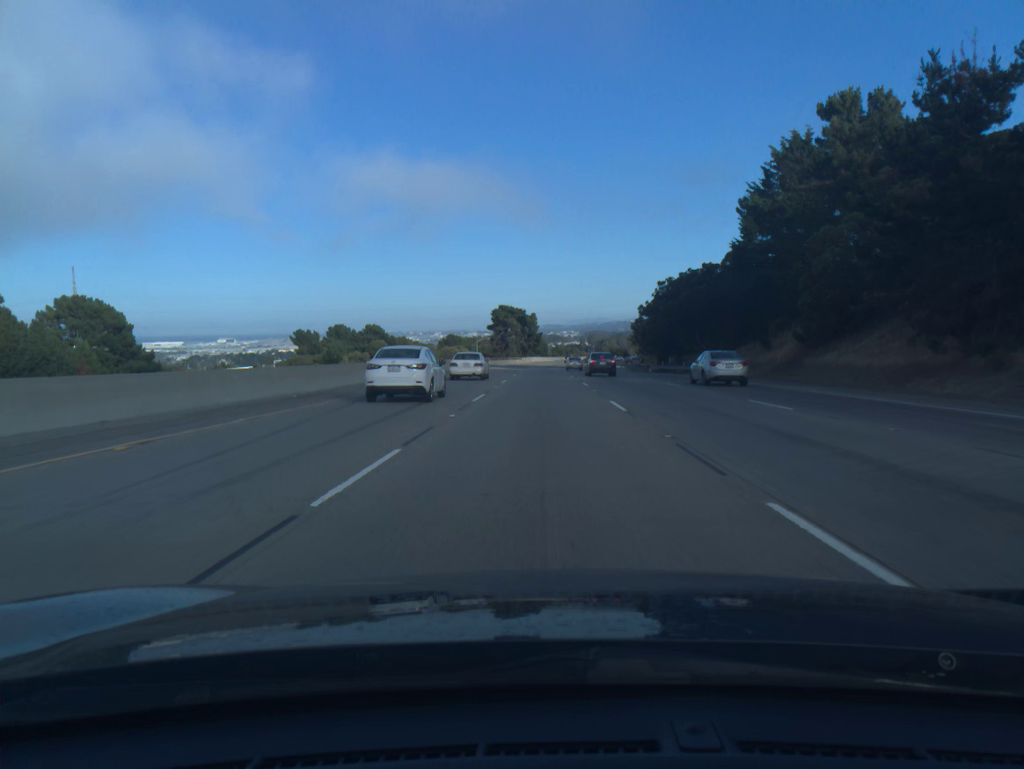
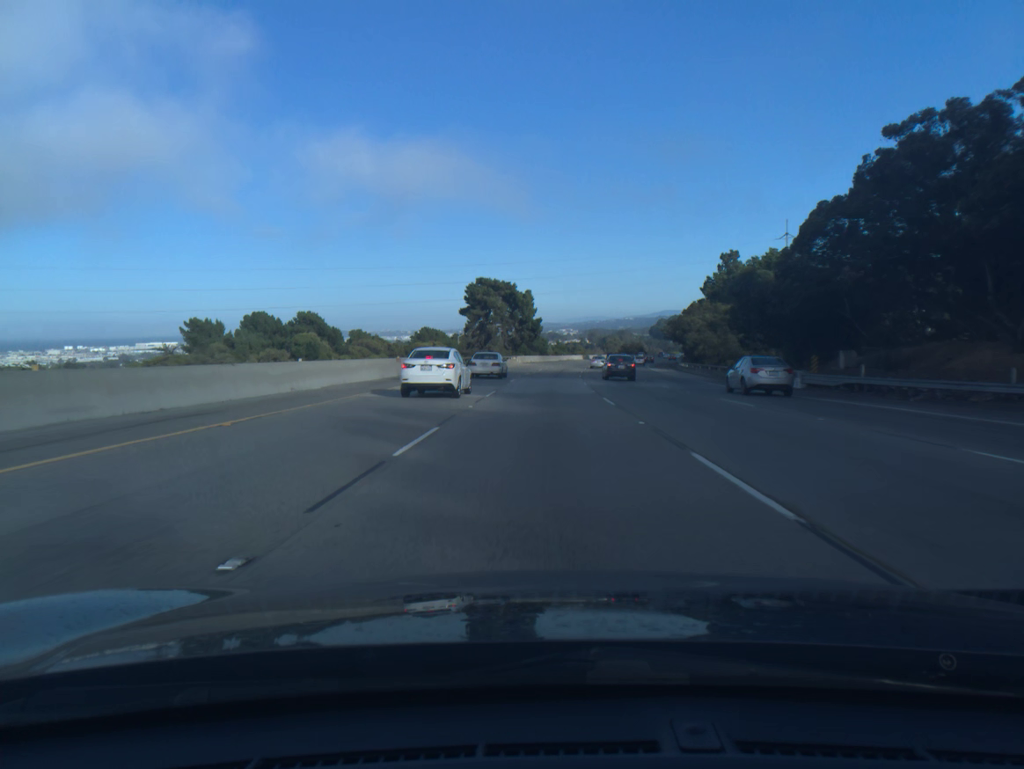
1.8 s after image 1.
(-0.1, +55.1) m; 0°
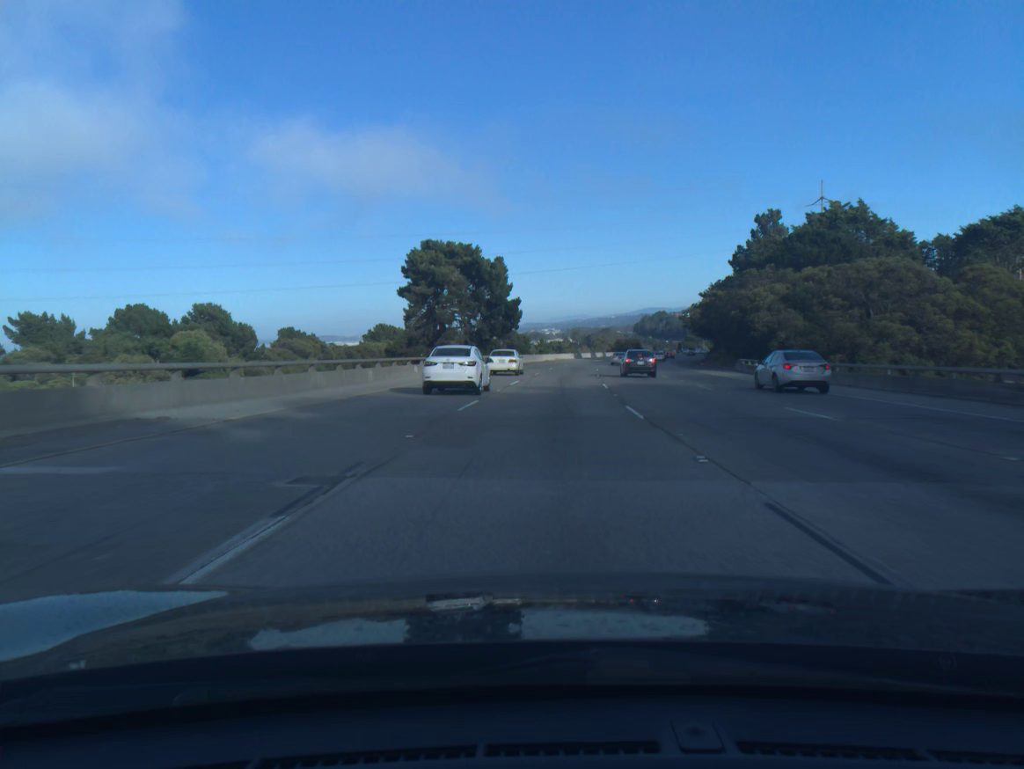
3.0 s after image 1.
(+0.2, +36.7) m; +1°
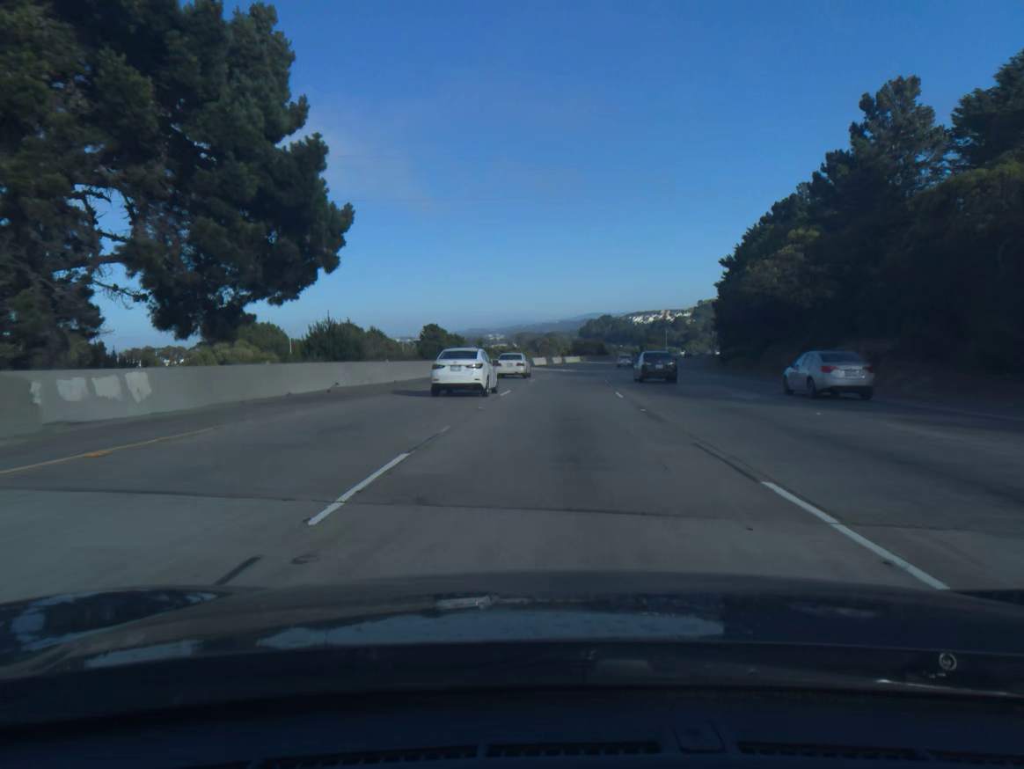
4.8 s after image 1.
(+1.8, +55.0) m; +4°
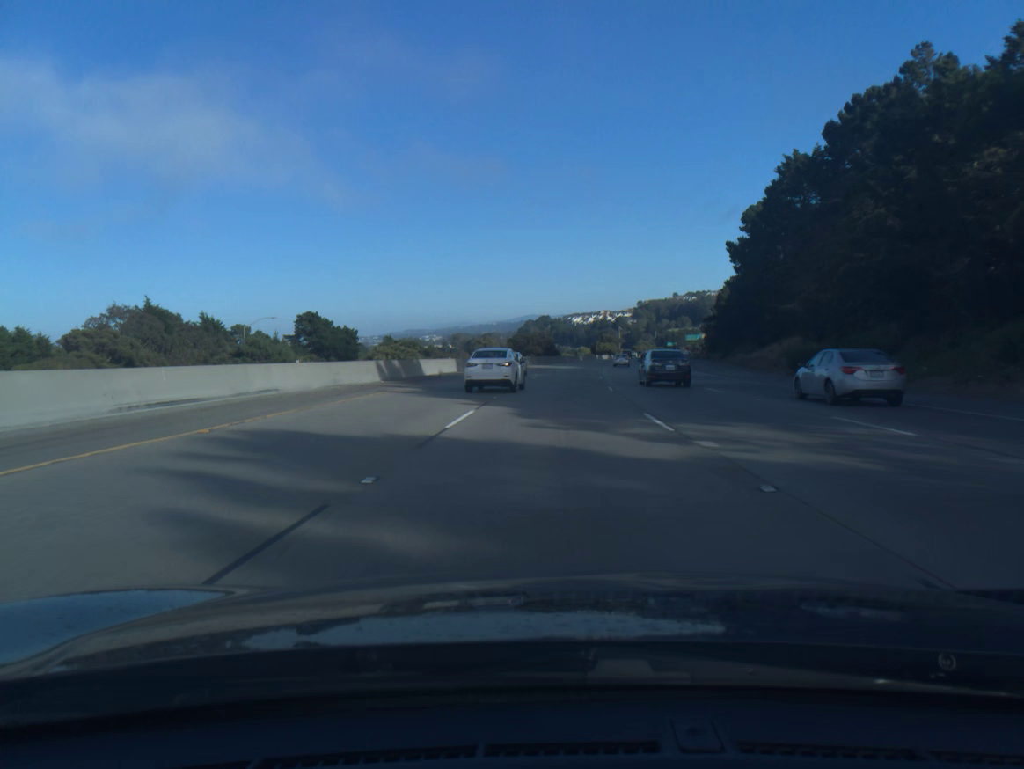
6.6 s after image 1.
(+2.3, +55.0) m; +4°
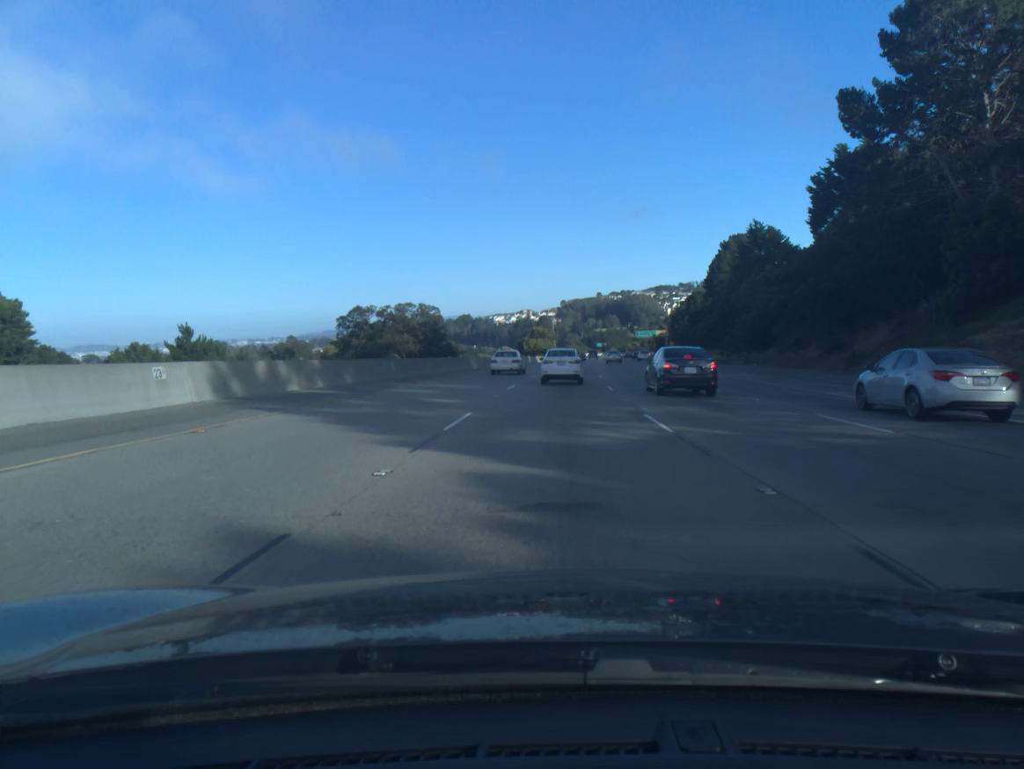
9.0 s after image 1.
(+3.6, +73.2) m; +6°
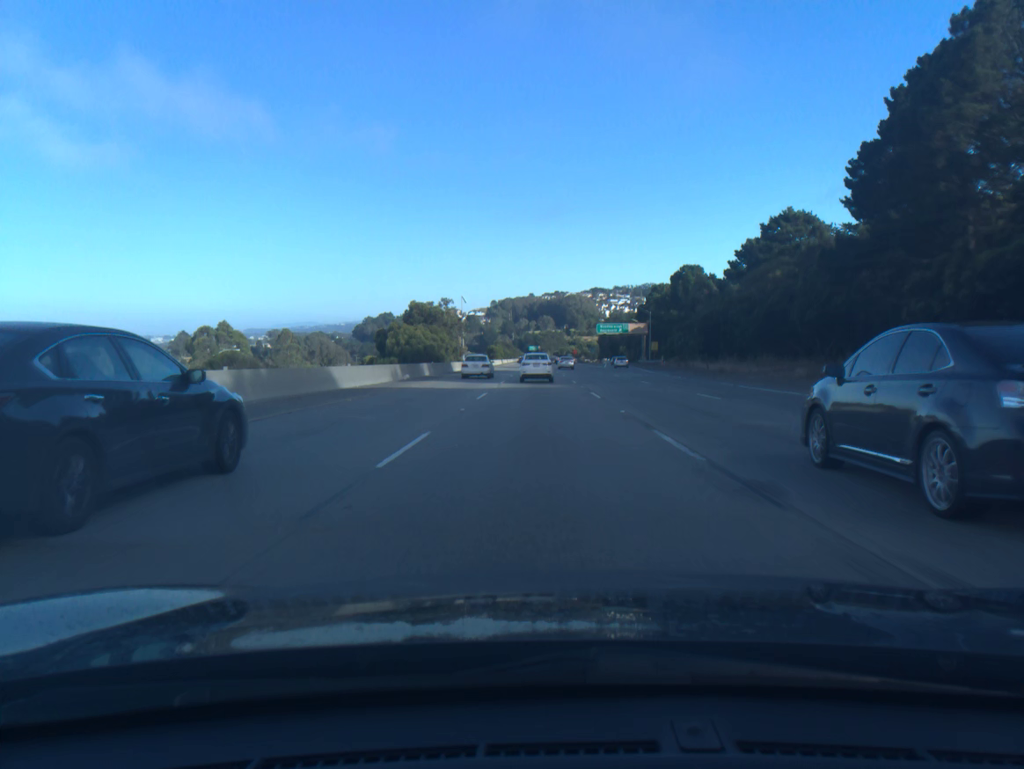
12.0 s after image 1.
(+5.0, +91.3) m; +5°
